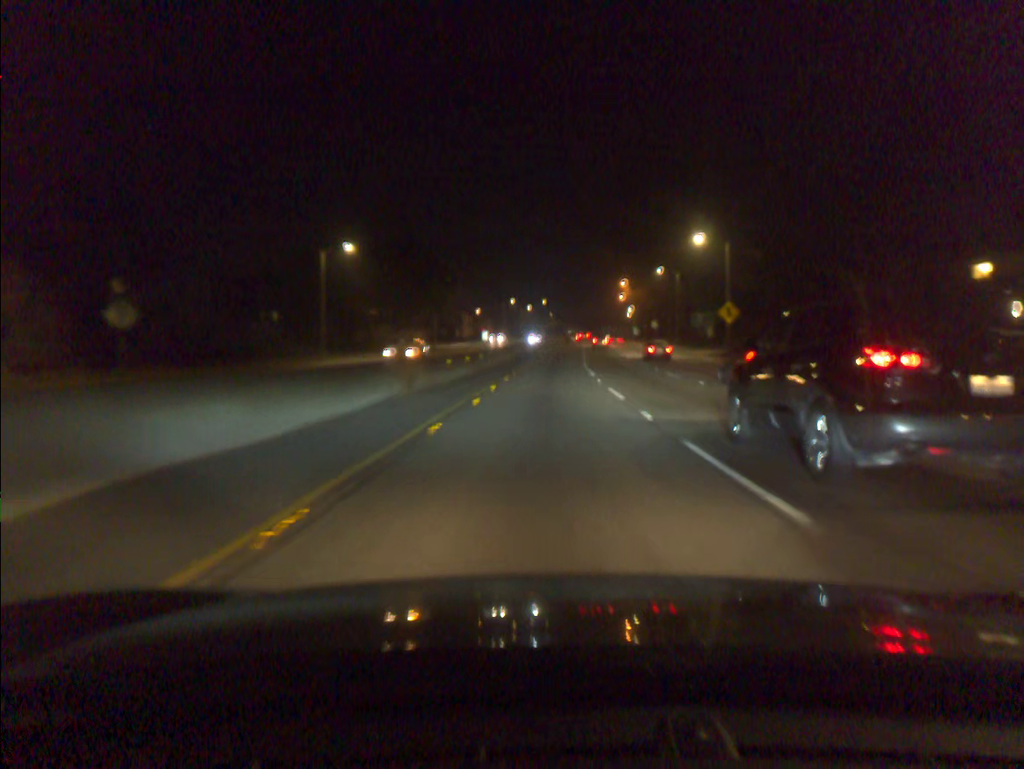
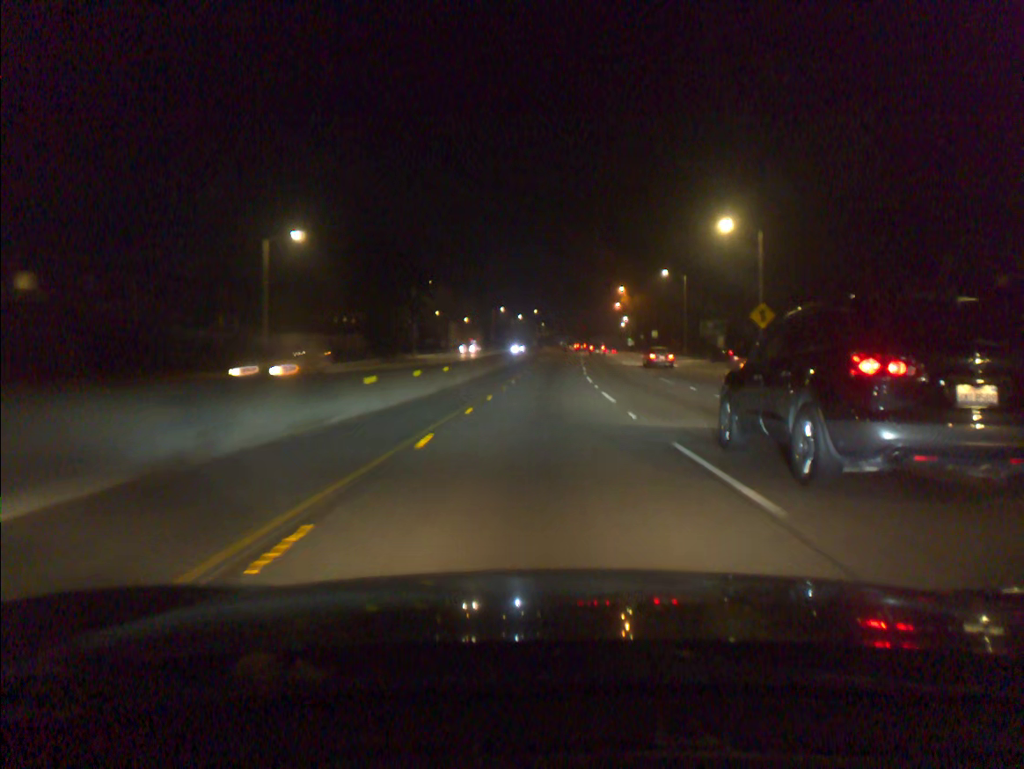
(+0.1, +12.8) m; +1°
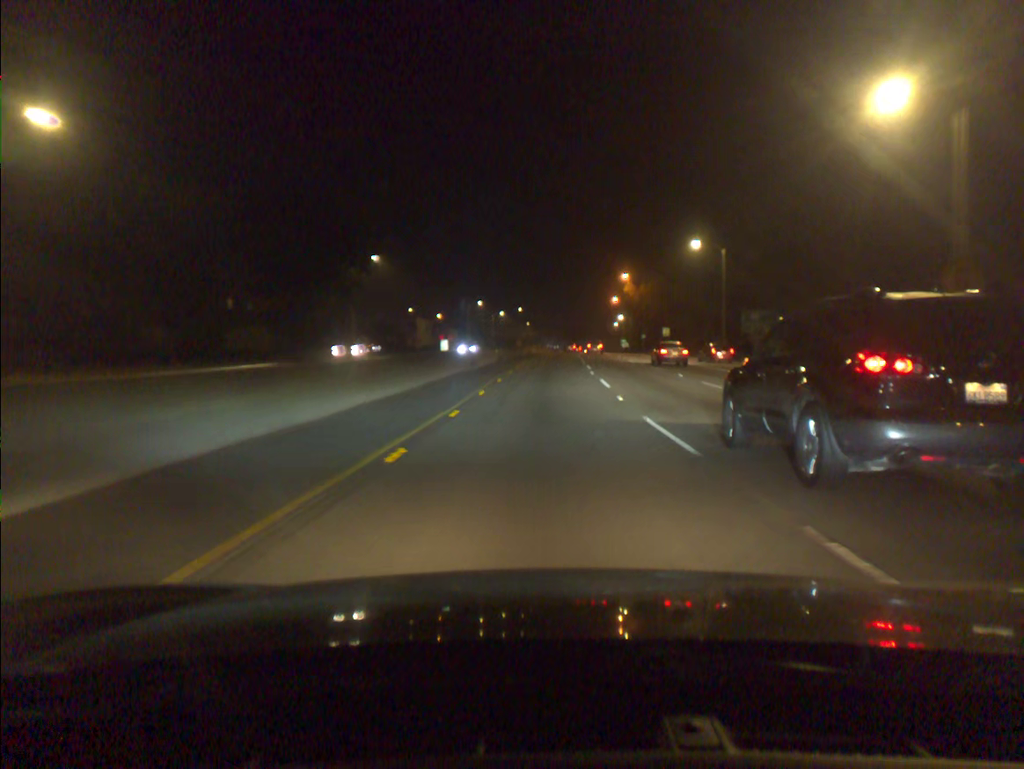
(+0.2, +25.9) m; +1°
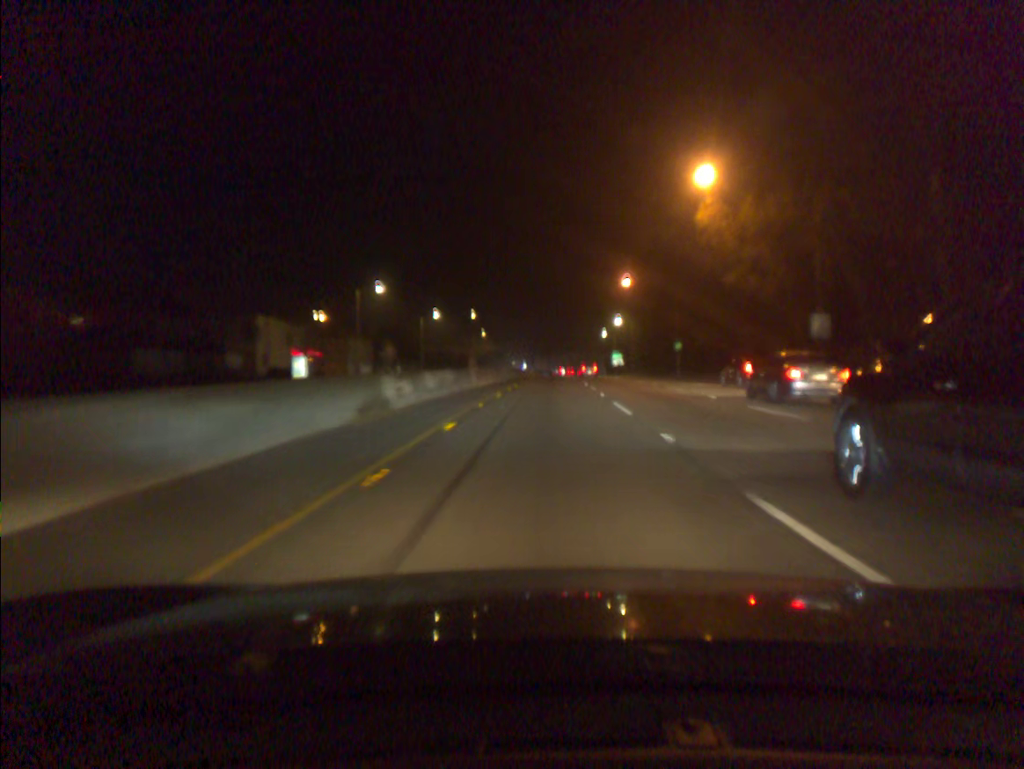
(+1.6, +67.2) m; +2°
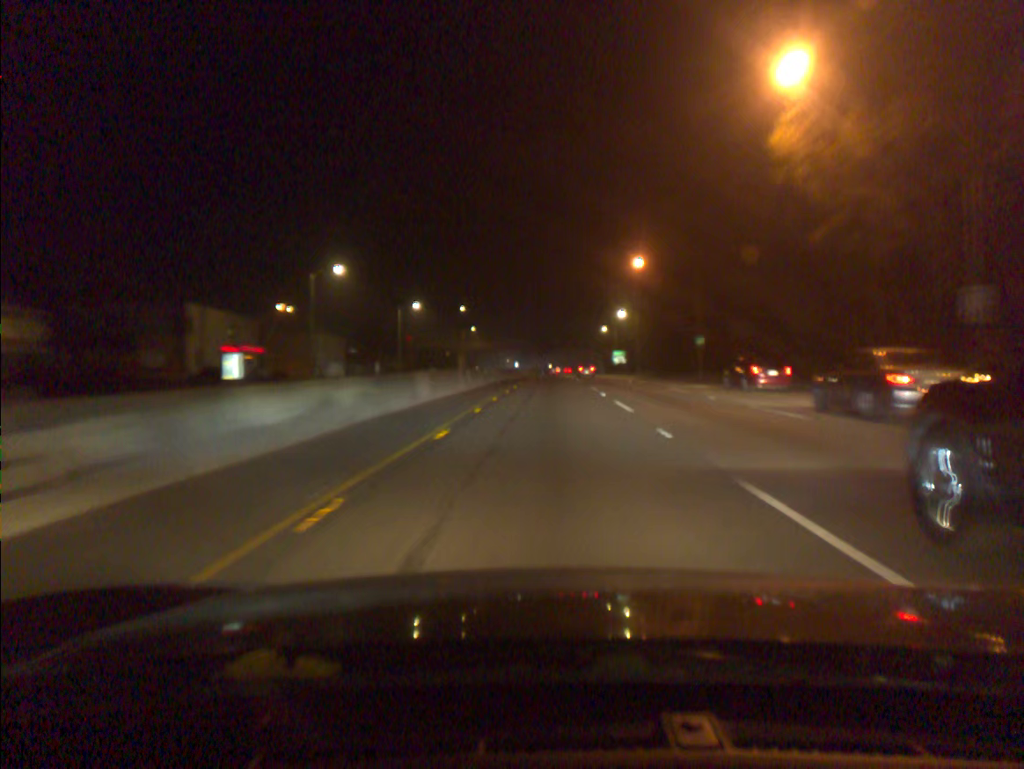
(+0.1, +14.0) m; 0°
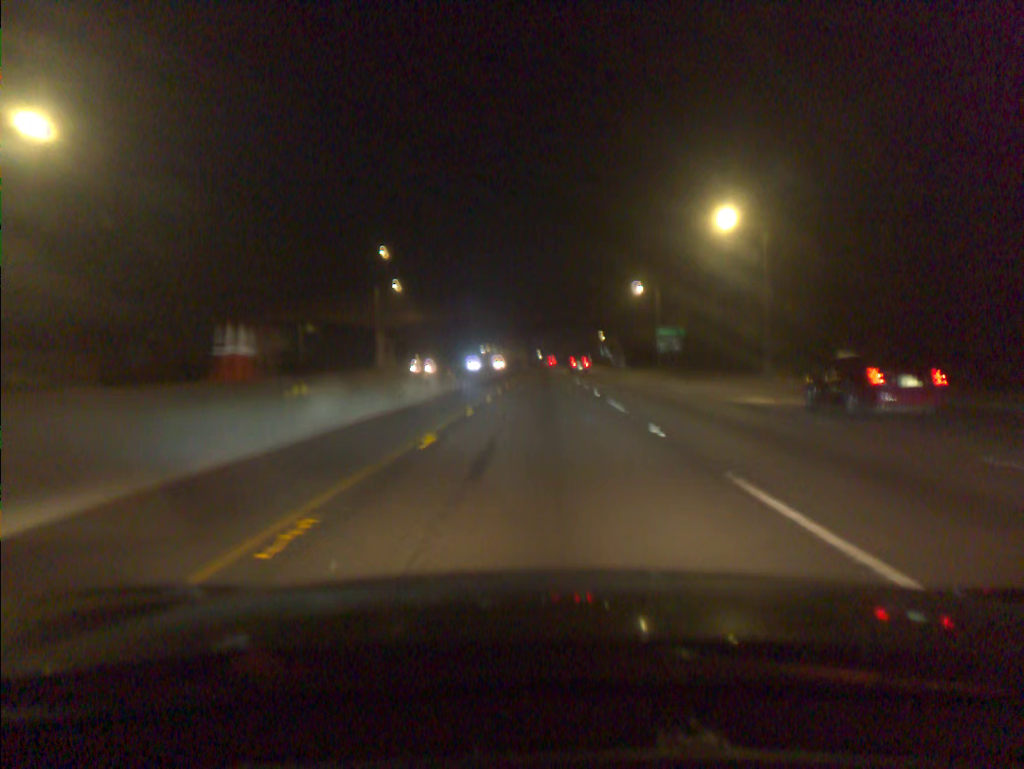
(+1.0, +73.2) m; +1°
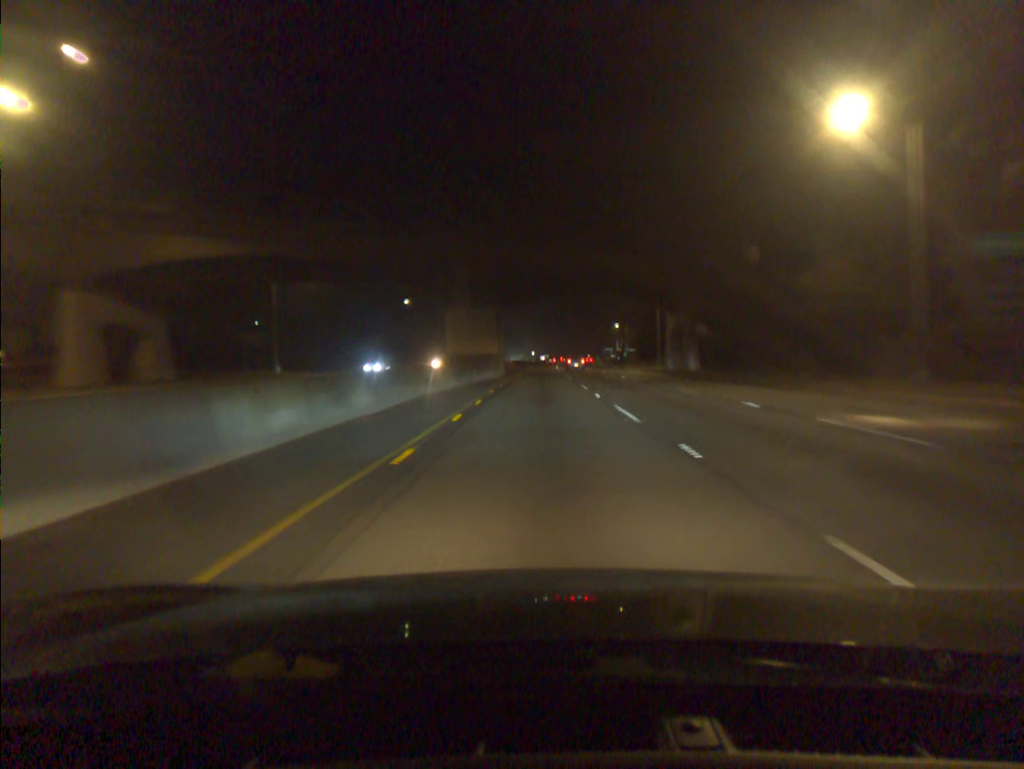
(+0.2, +62.6) m; 0°
